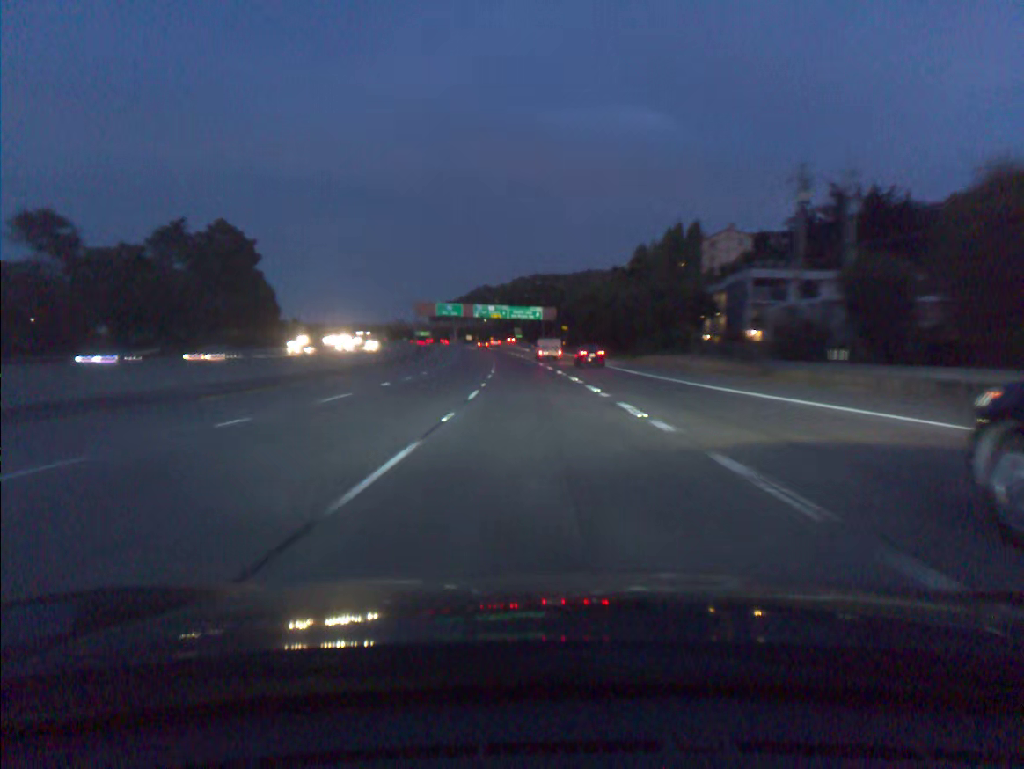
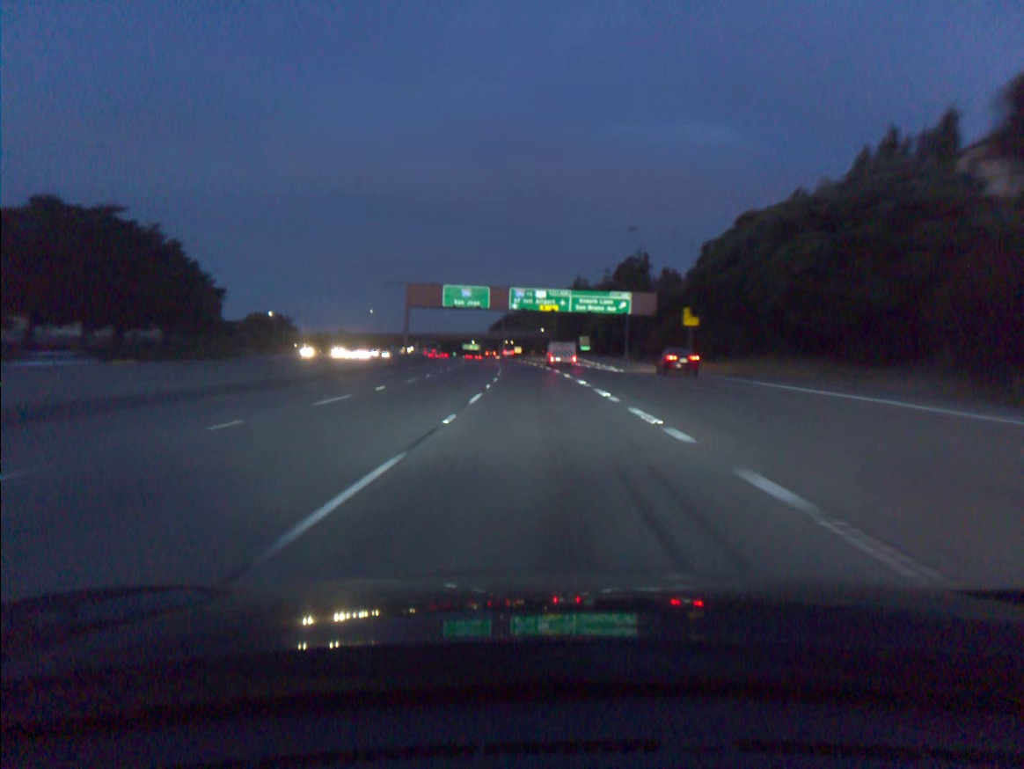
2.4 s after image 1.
(-2.9, +72.9) m; -5°
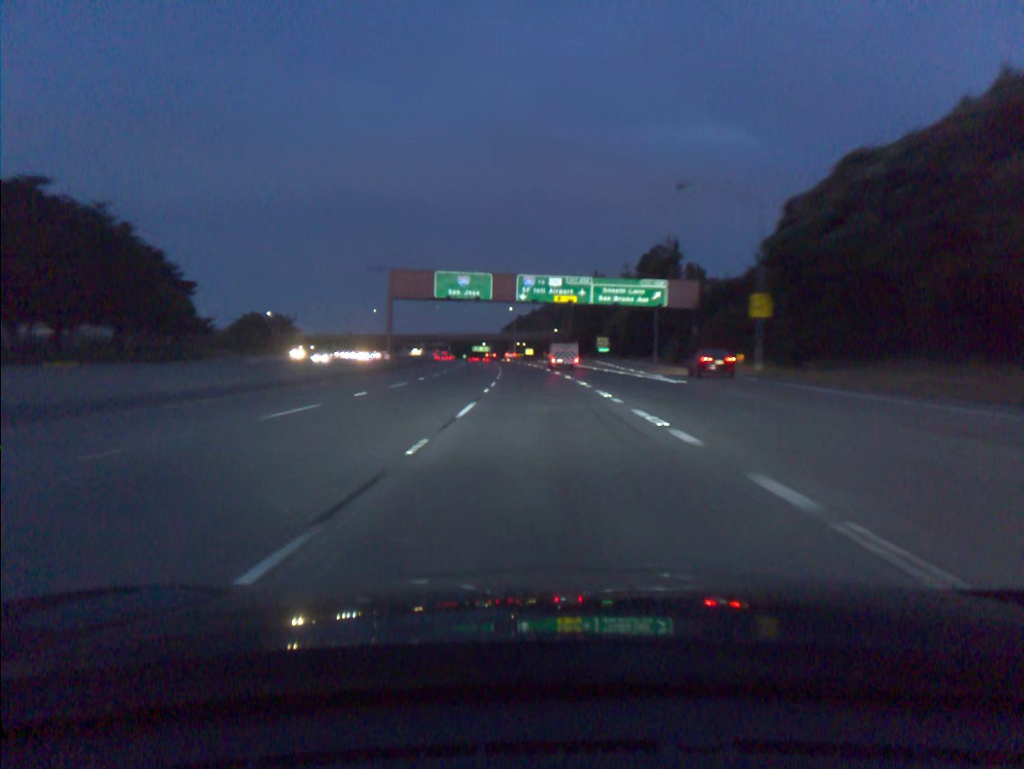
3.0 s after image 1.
(-0.2, +18.1) m; -1°
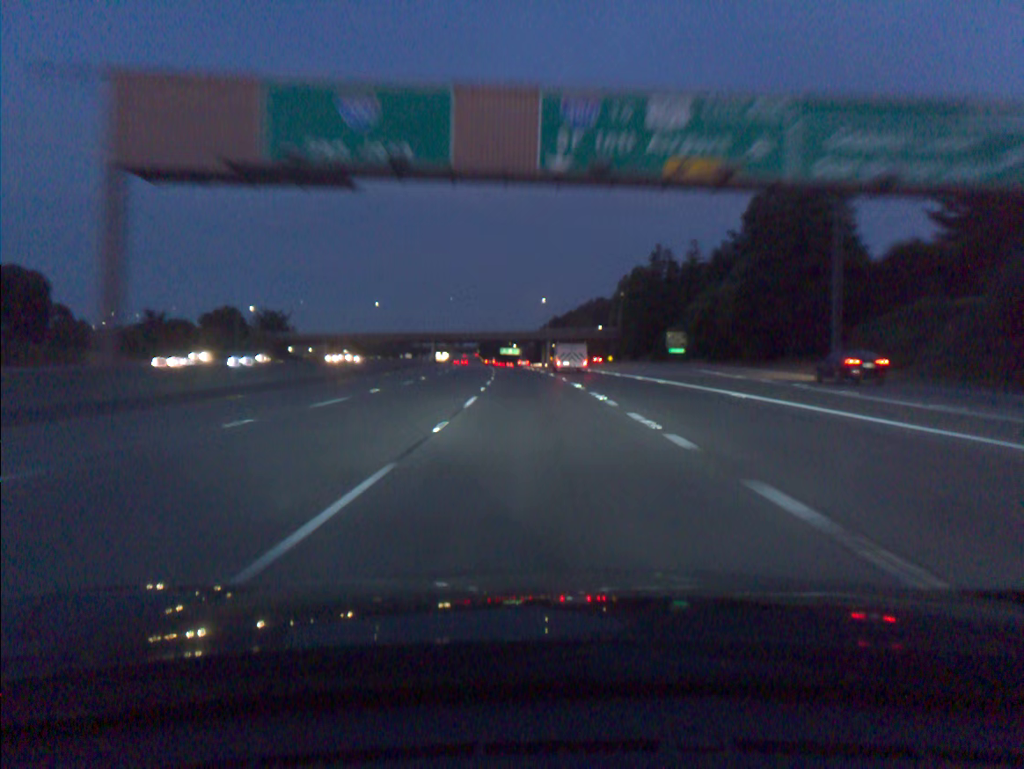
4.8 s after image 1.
(-1.2, +54.1) m; -3°
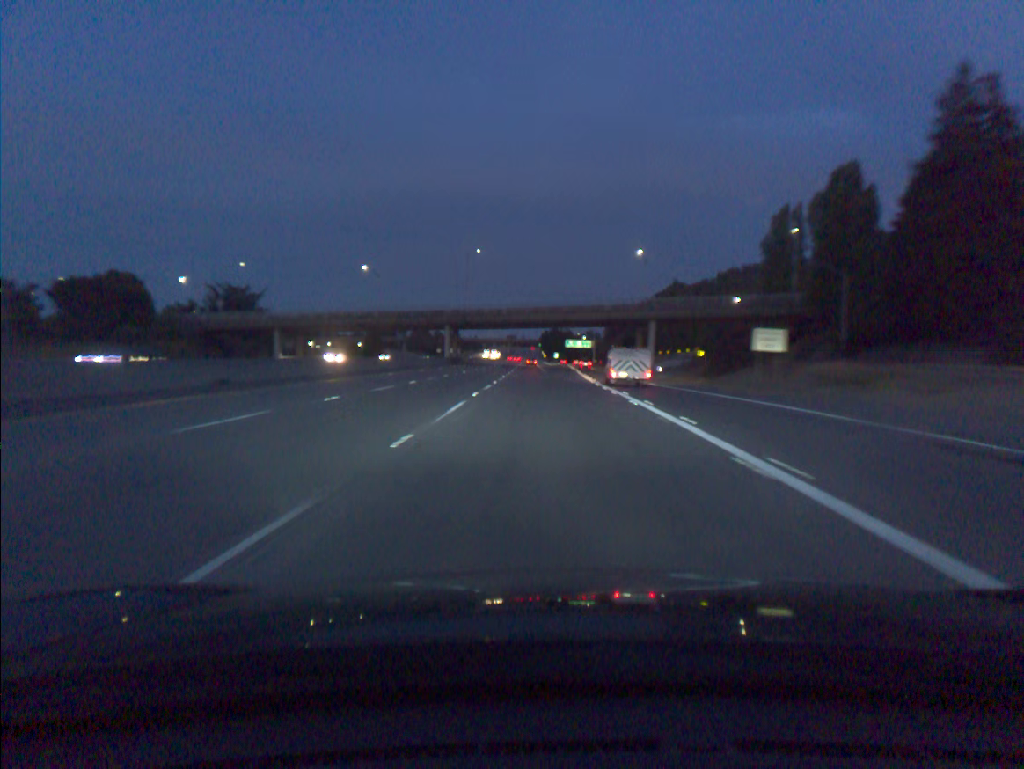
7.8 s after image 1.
(-4.1, +90.2) m; -5°
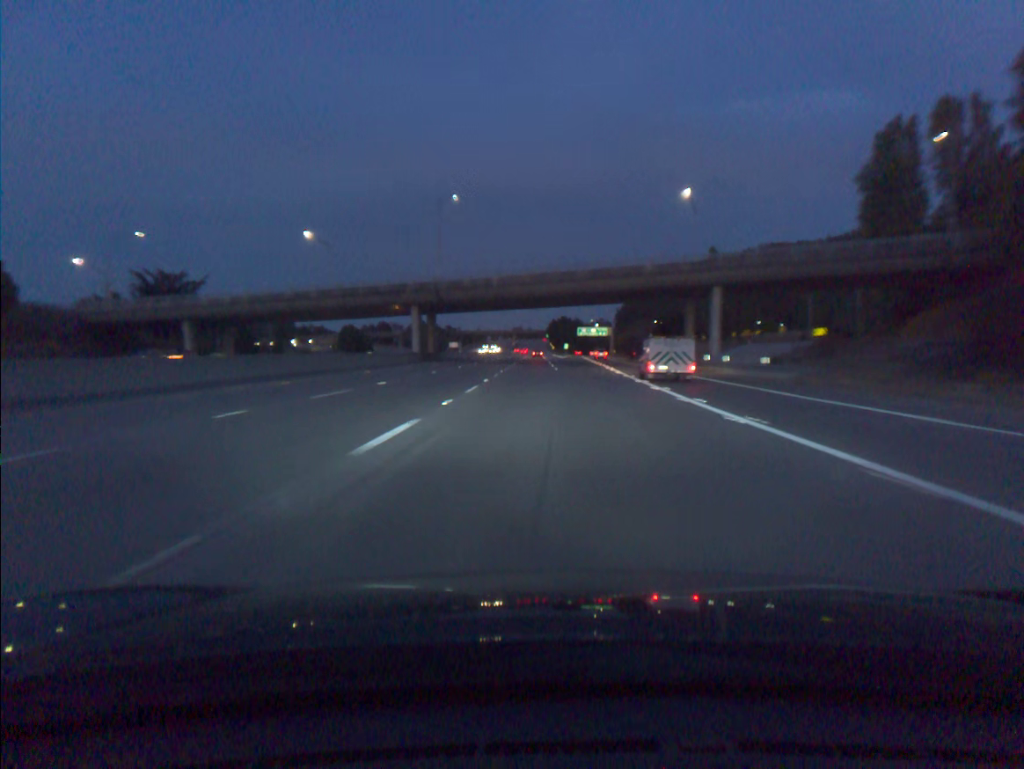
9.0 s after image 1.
(-0.1, +36.5) m; 0°
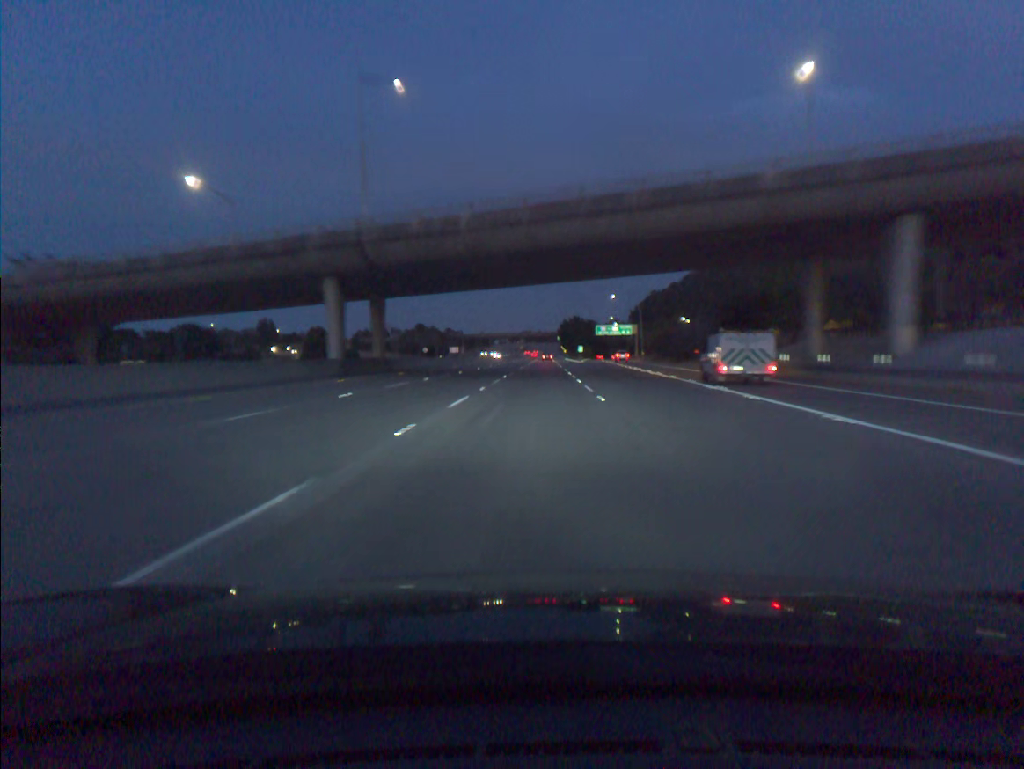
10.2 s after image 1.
(-0.2, +36.7) m; -1°
